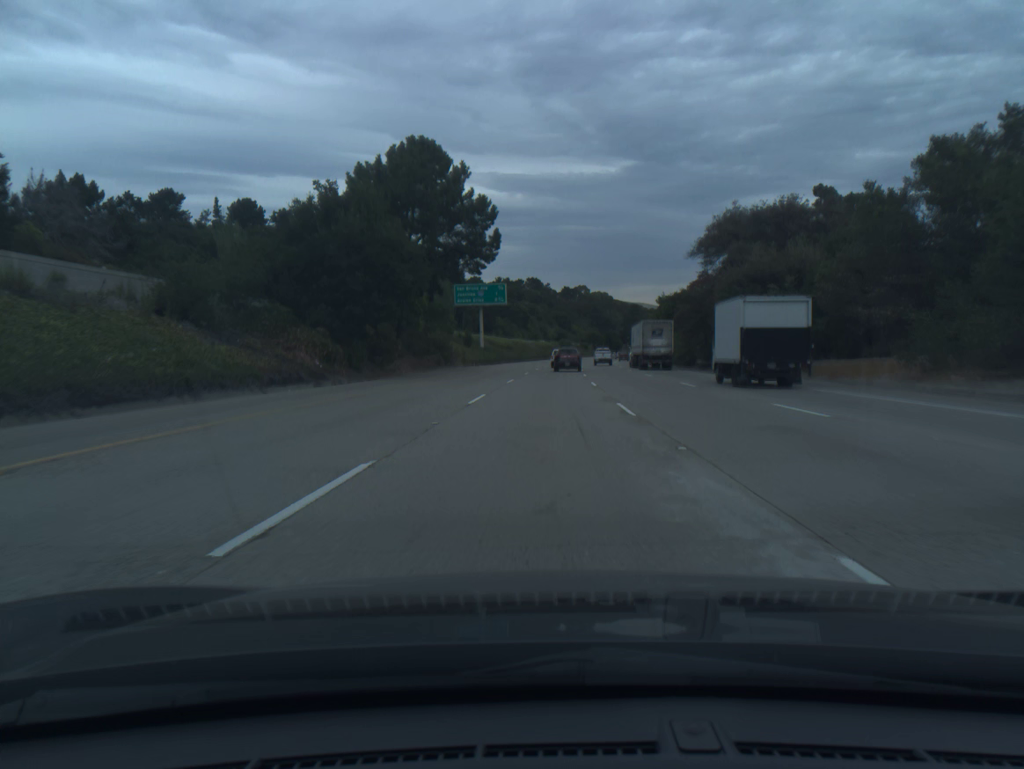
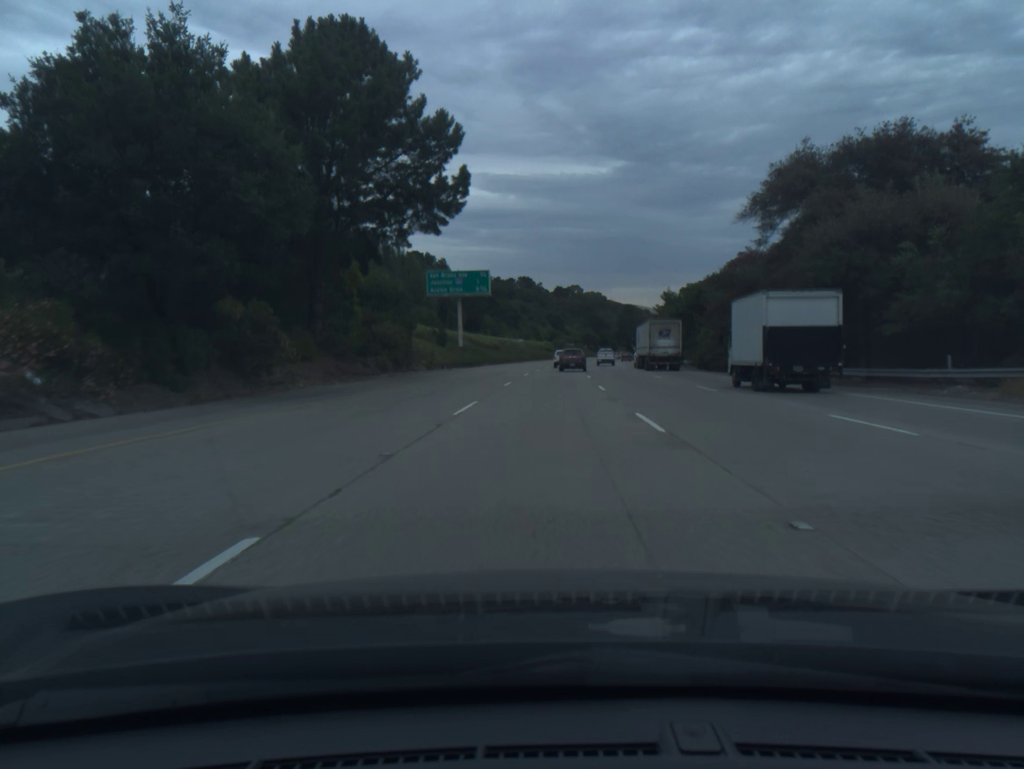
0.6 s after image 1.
(+0.1, +18.3) m; +1°
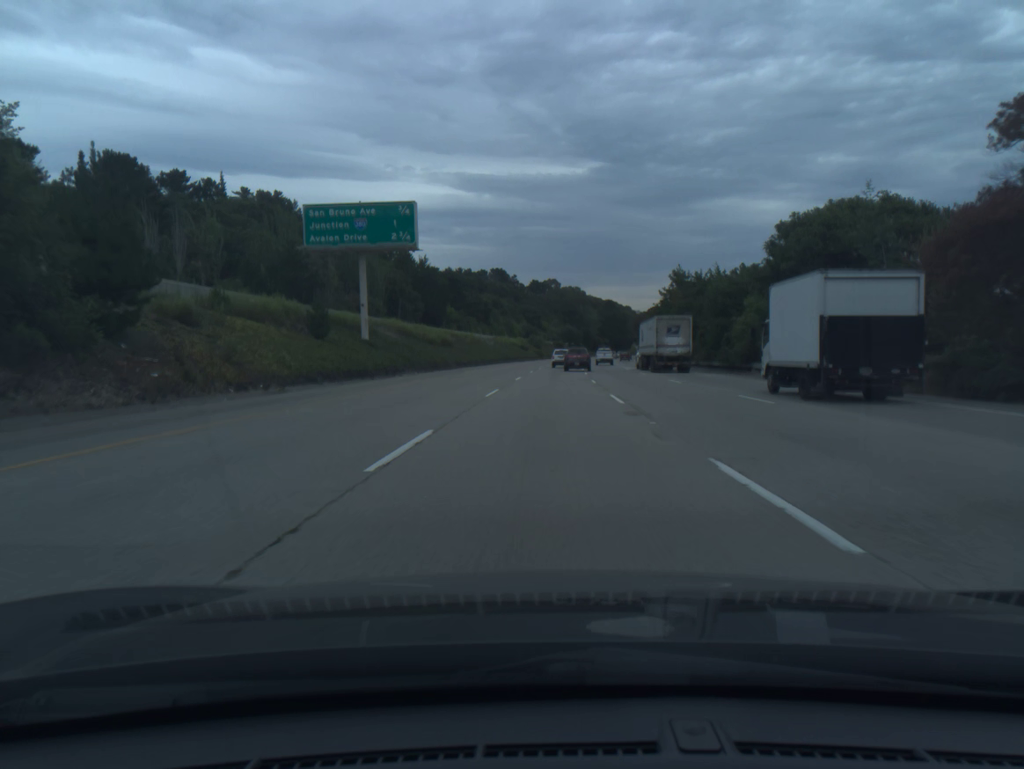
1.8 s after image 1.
(+0.5, +36.5) m; +2°
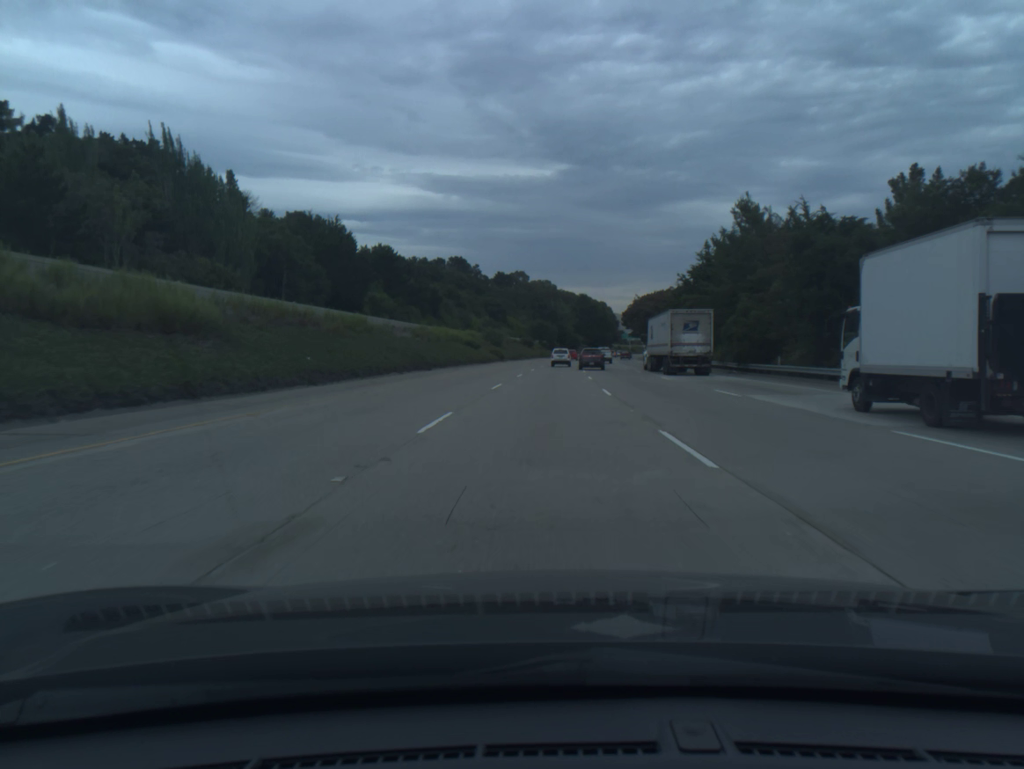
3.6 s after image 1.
(+1.3, +54.9) m; +2°
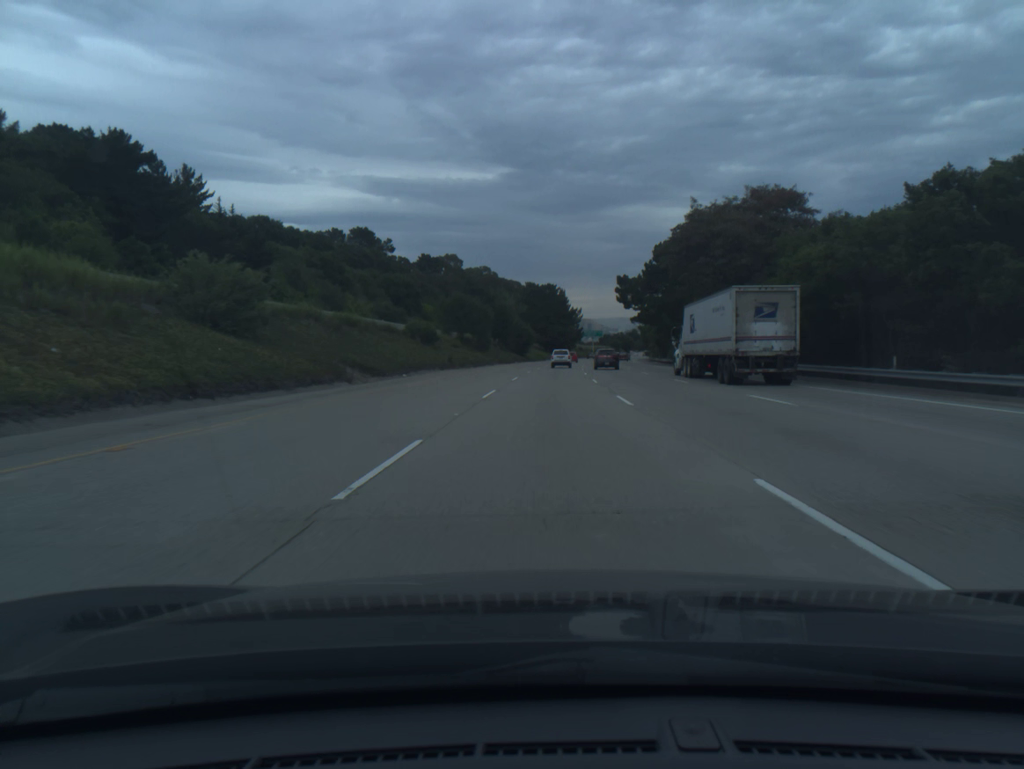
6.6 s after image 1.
(+2.9, +92.4) m; +4°
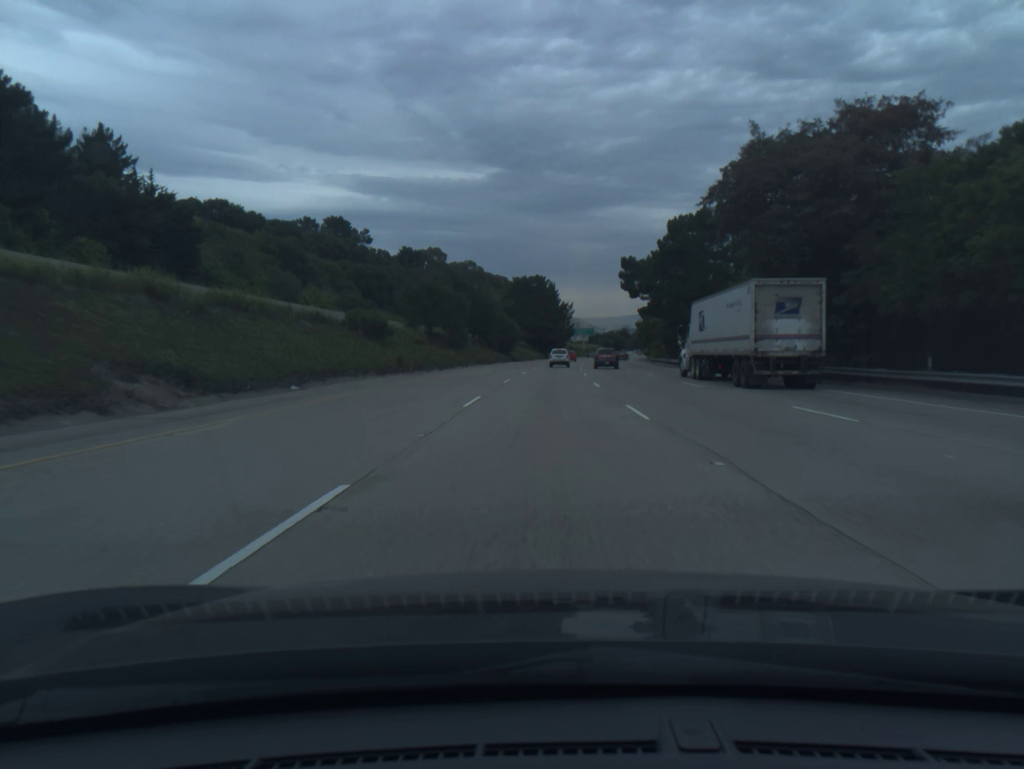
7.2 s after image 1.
(+0.1, +18.5) m; +1°
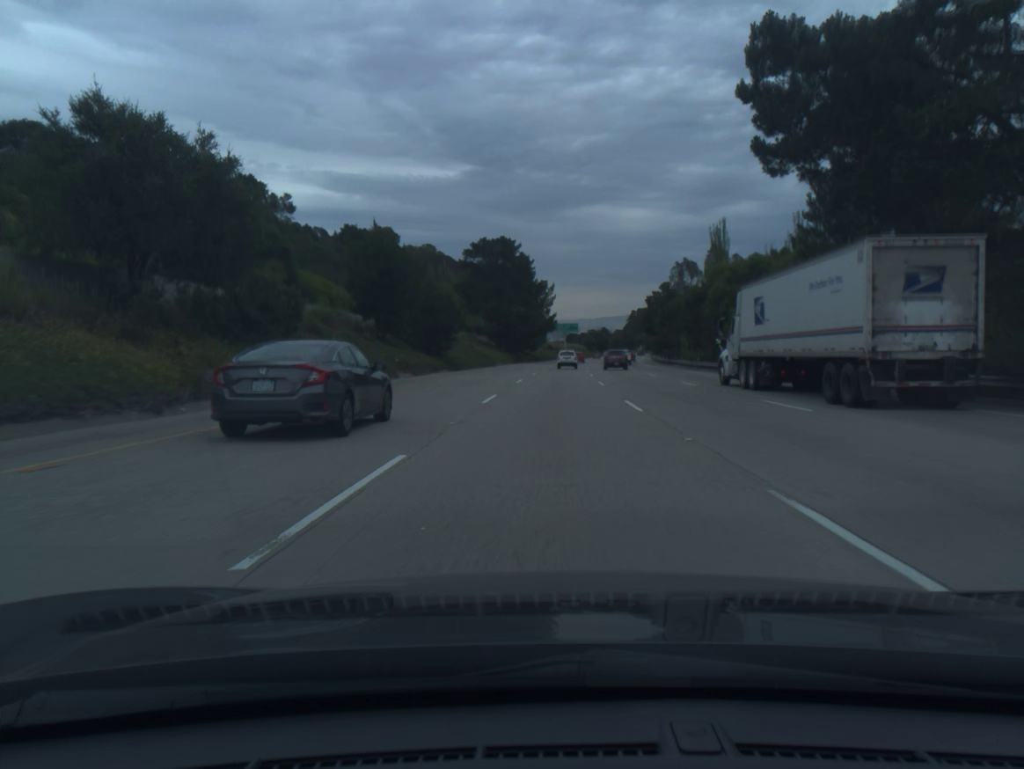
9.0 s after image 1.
(+0.9, +55.8) m; +2°
